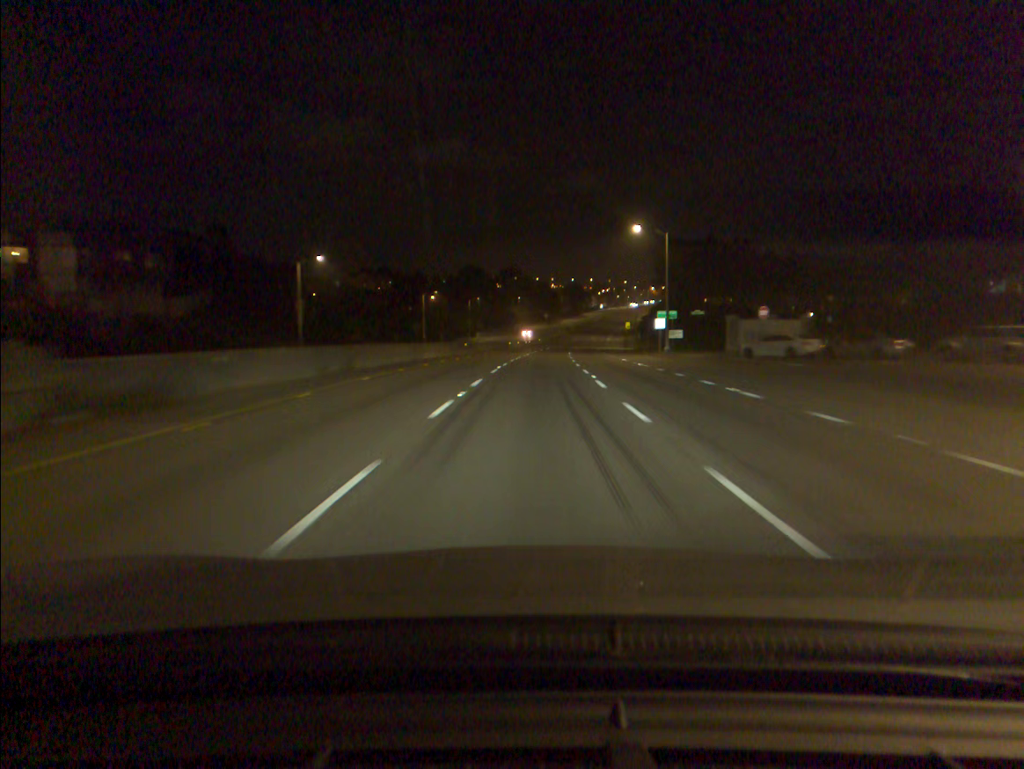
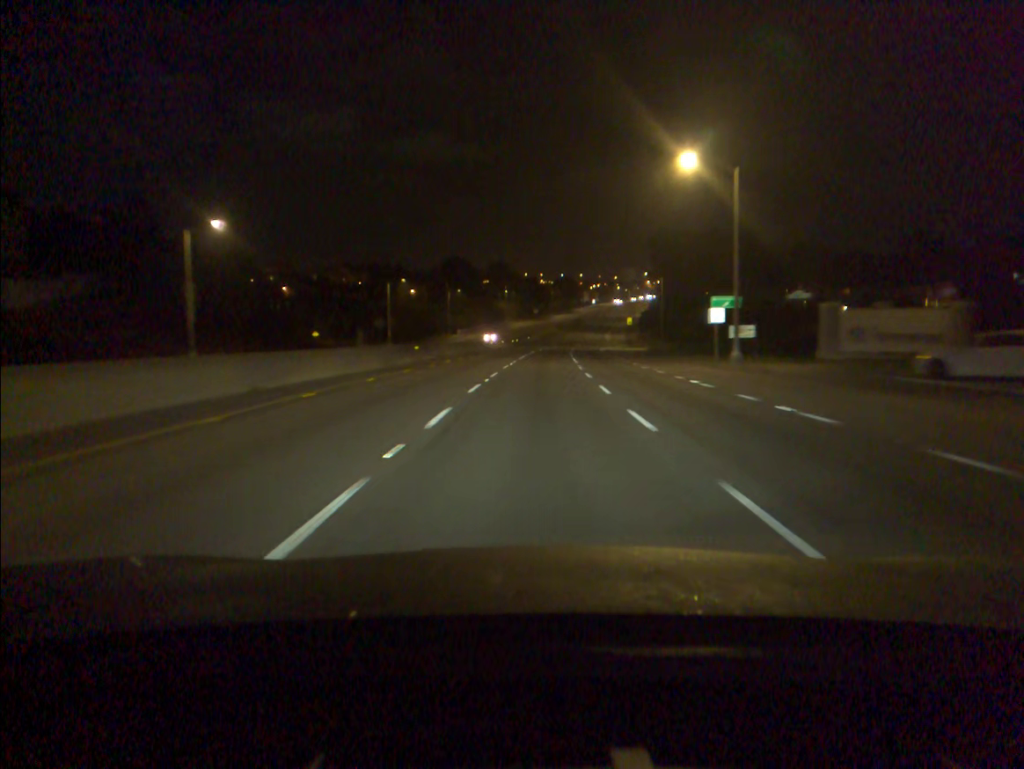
(+0.1, +22.9) m; +1°
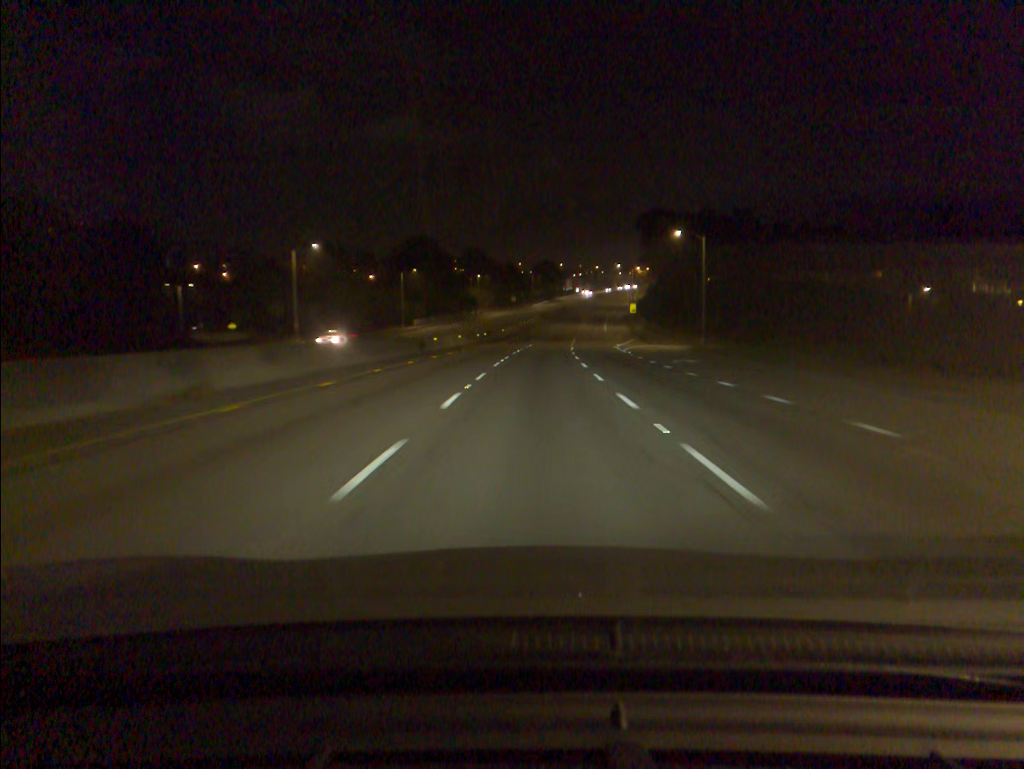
(+0.5, +34.7) m; +2°
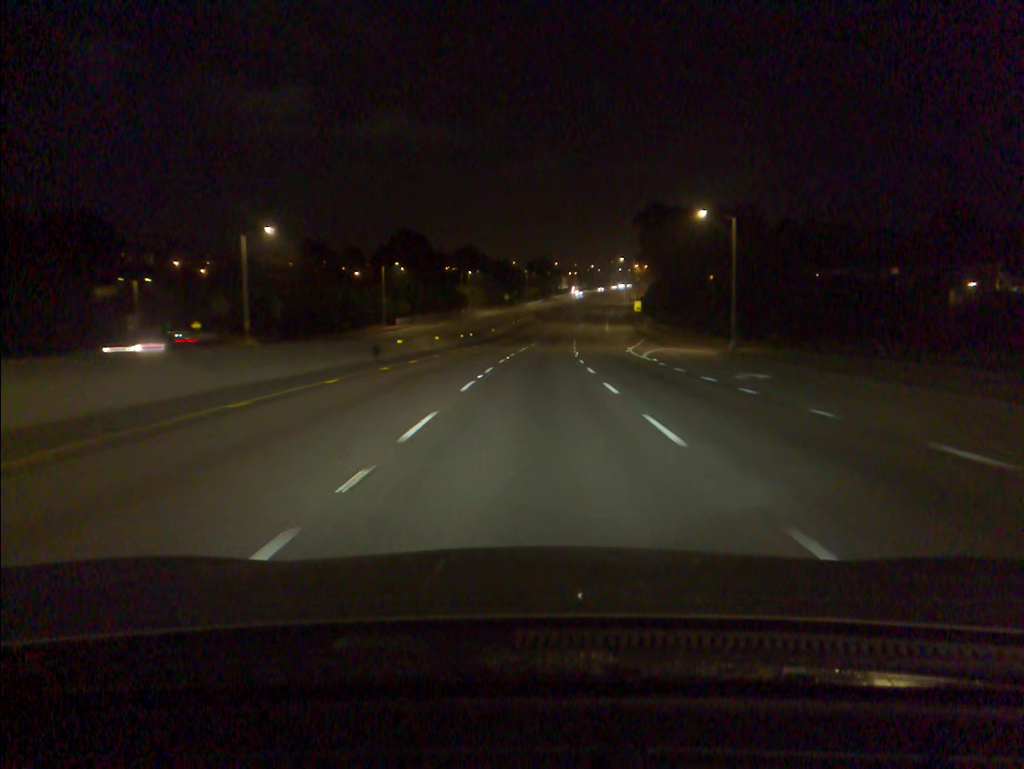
(0.0, +11.5) m; 0°
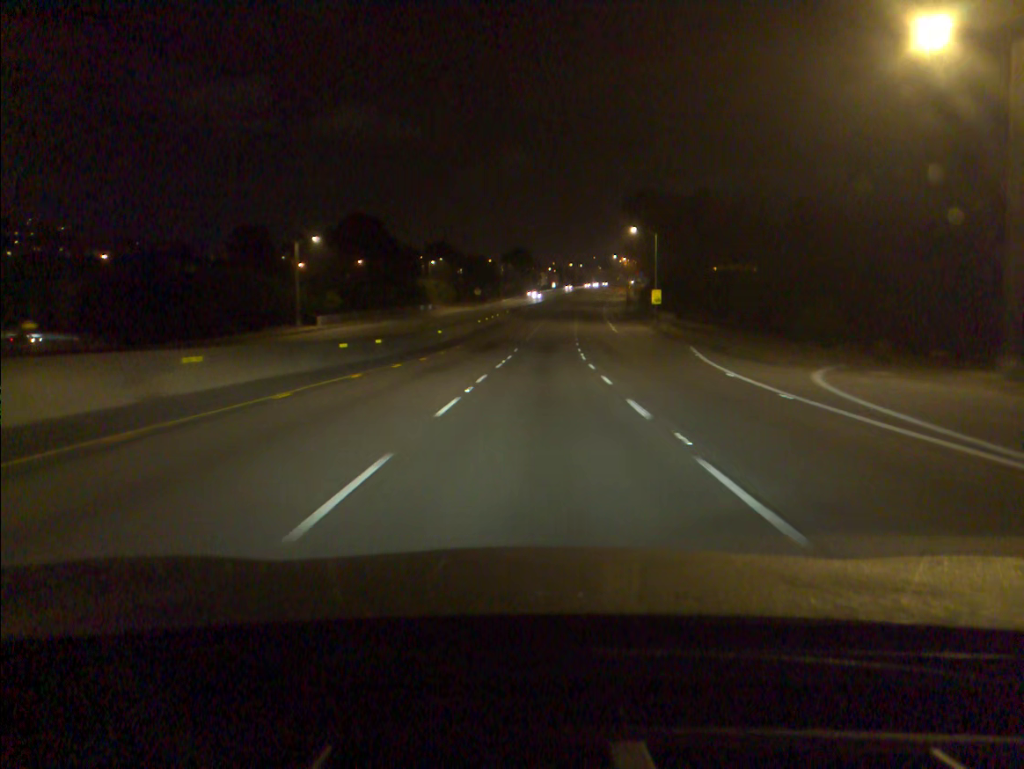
(+0.4, +34.2) m; +2°
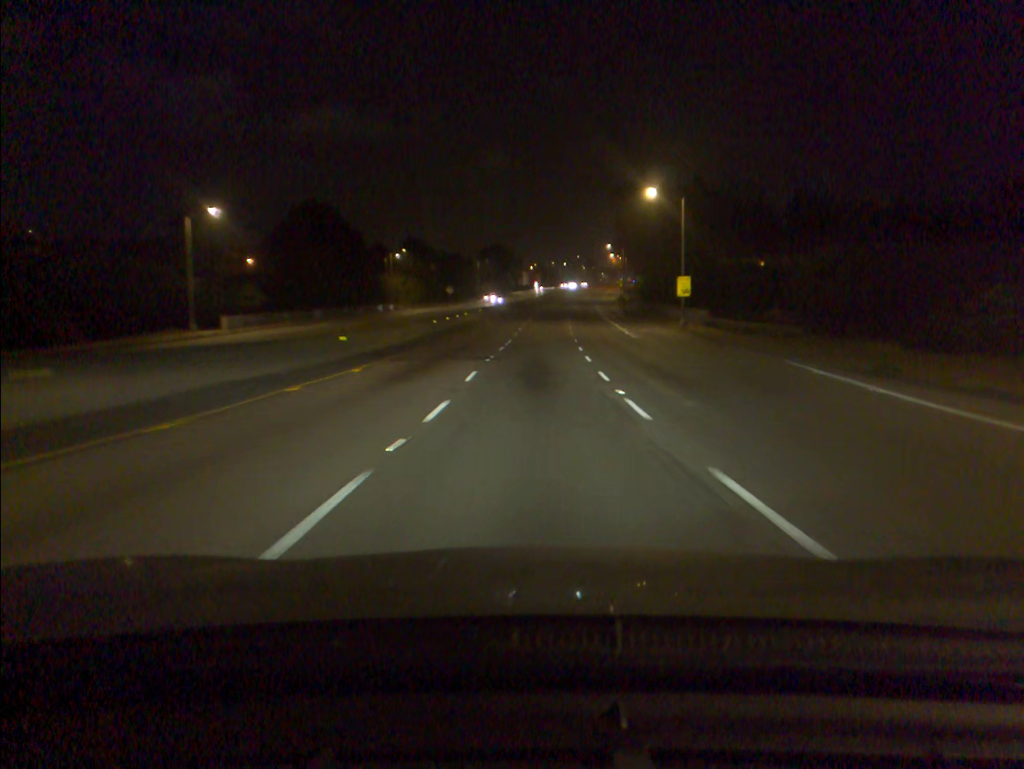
(+0.3, +22.6) m; +1°
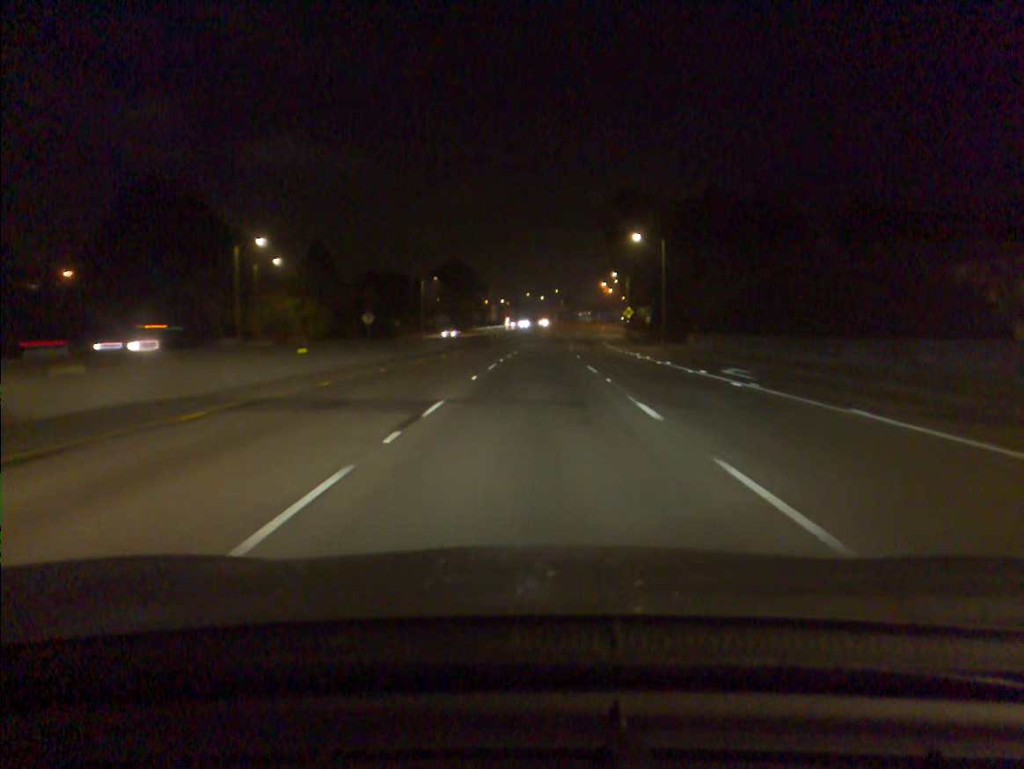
(+1.1, +58.5) m; +2°
